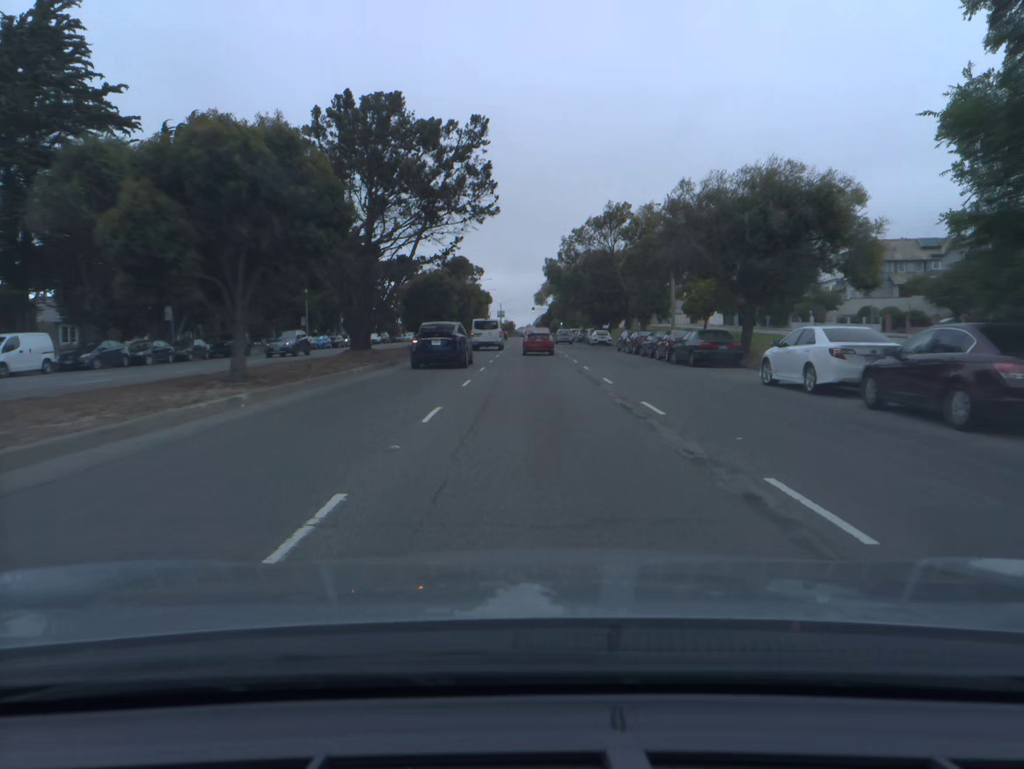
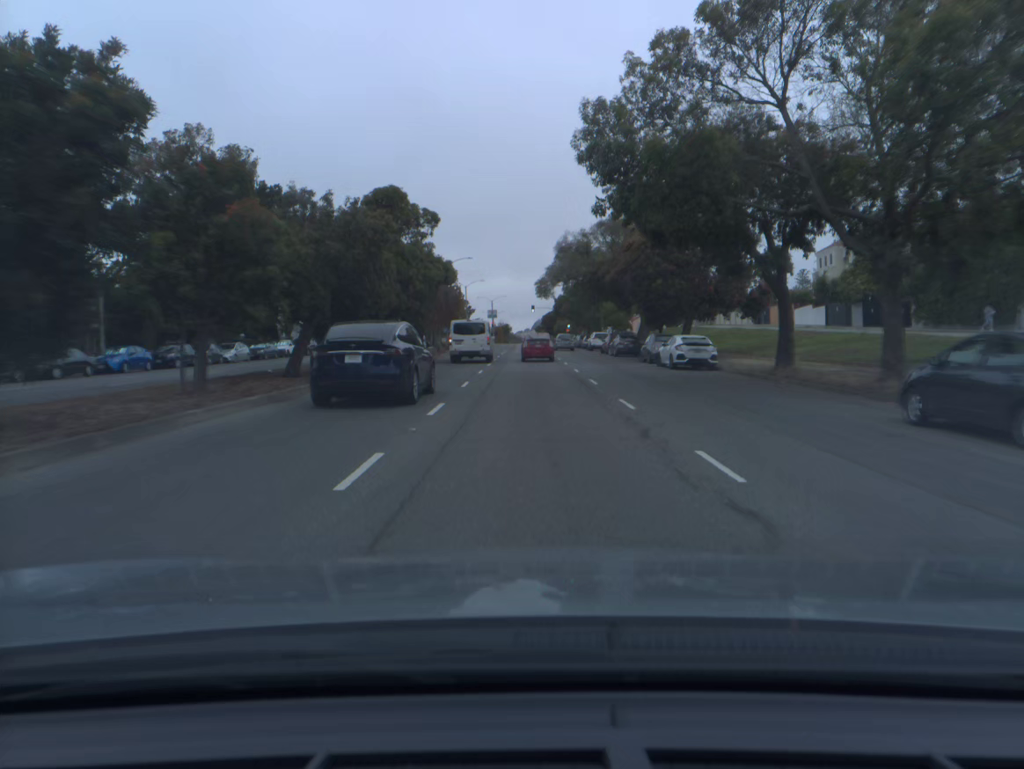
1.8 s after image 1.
(0.0, +41.2) m; 0°
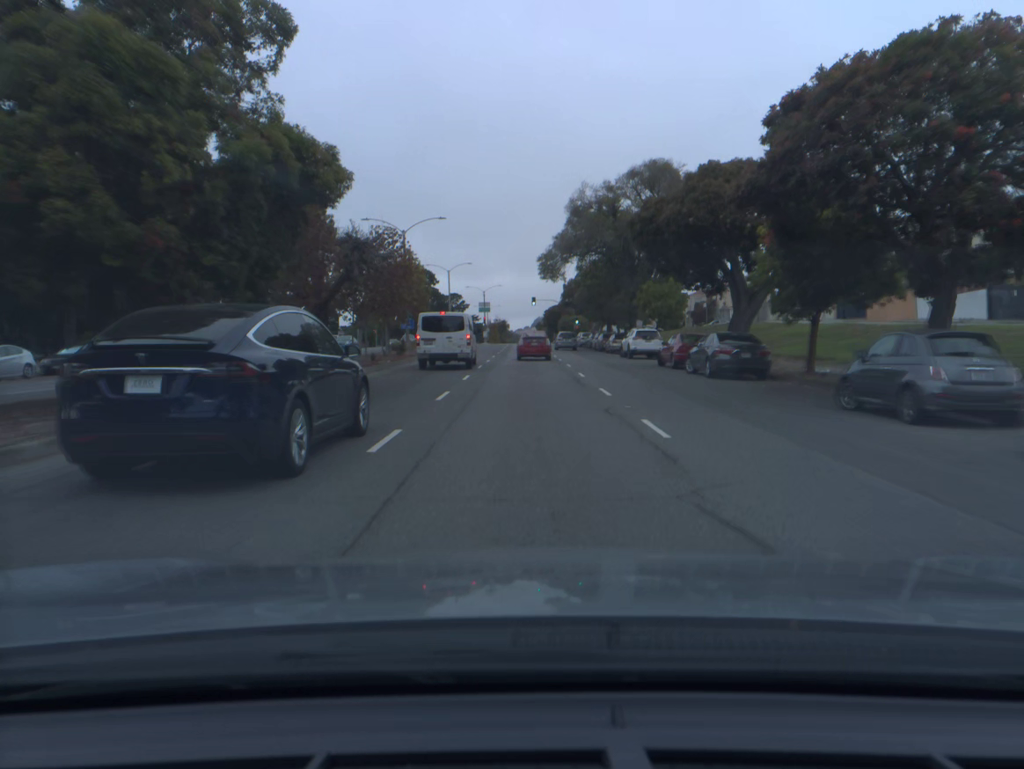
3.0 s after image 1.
(0.0, +26.5) m; 0°
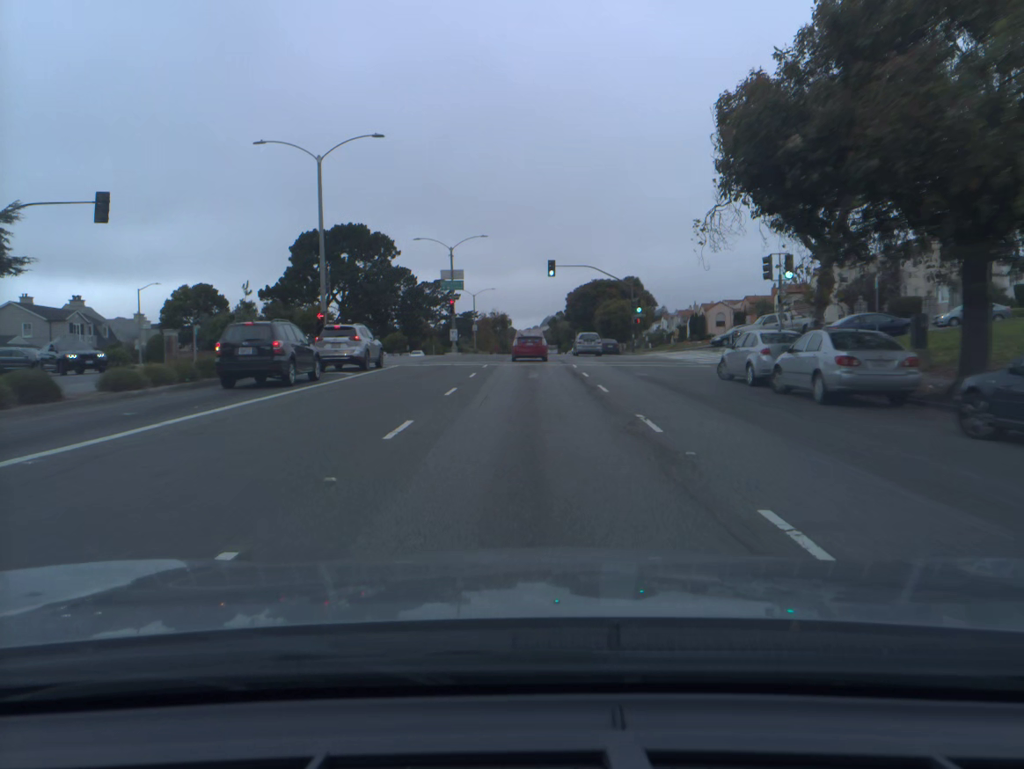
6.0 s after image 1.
(-0.3, +63.7) m; -1°
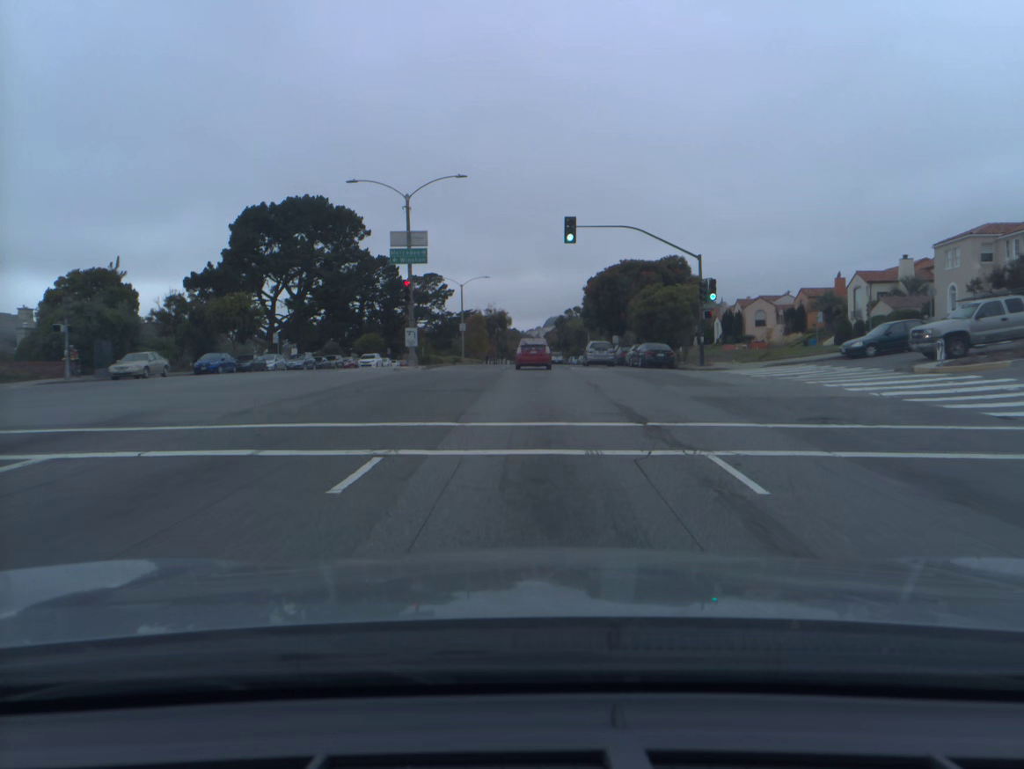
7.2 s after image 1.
(-0.1, +24.3) m; 0°
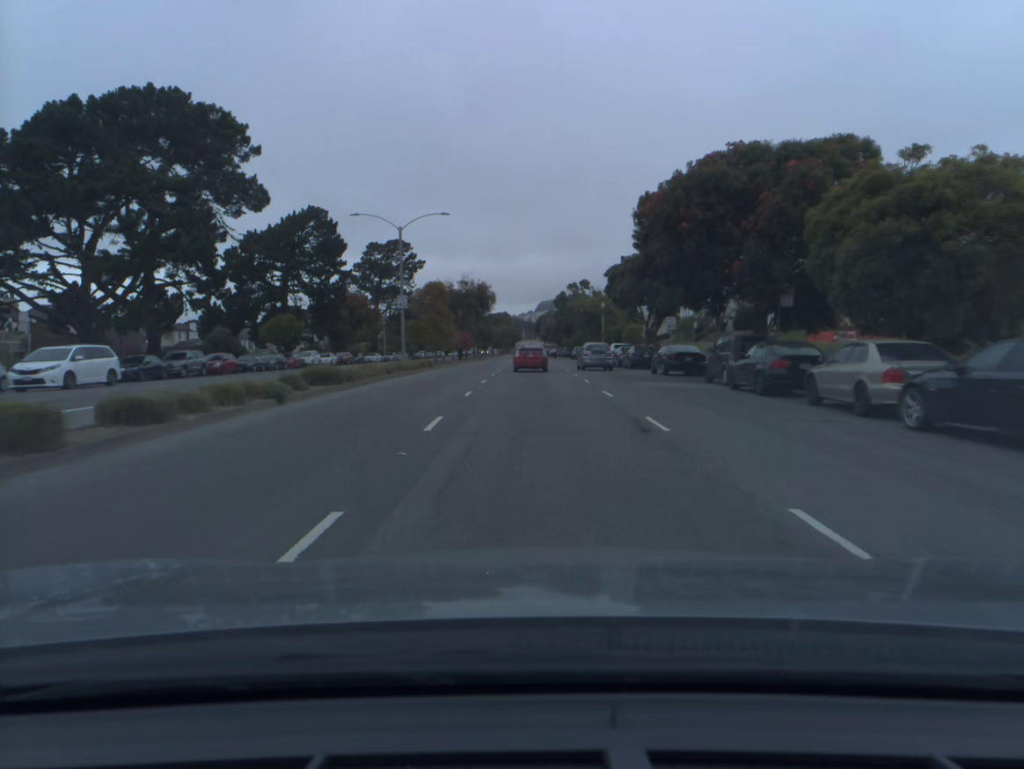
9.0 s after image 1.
(+0.1, +35.1) m; +1°
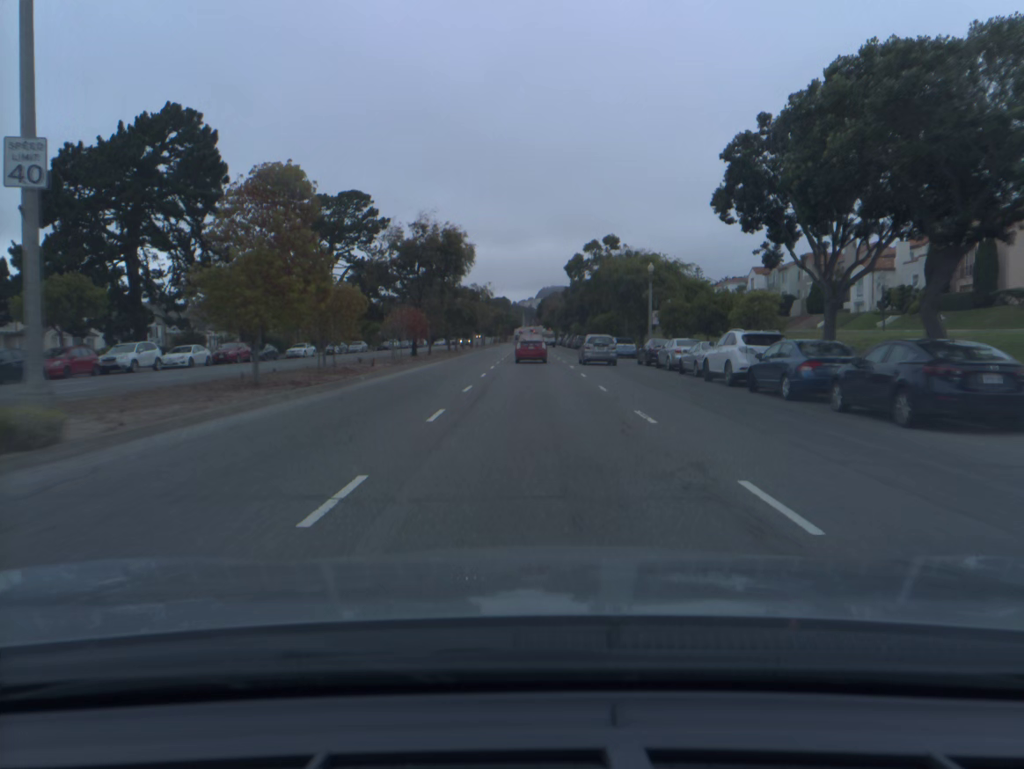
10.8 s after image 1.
(+0.1, +35.2) m; 0°
